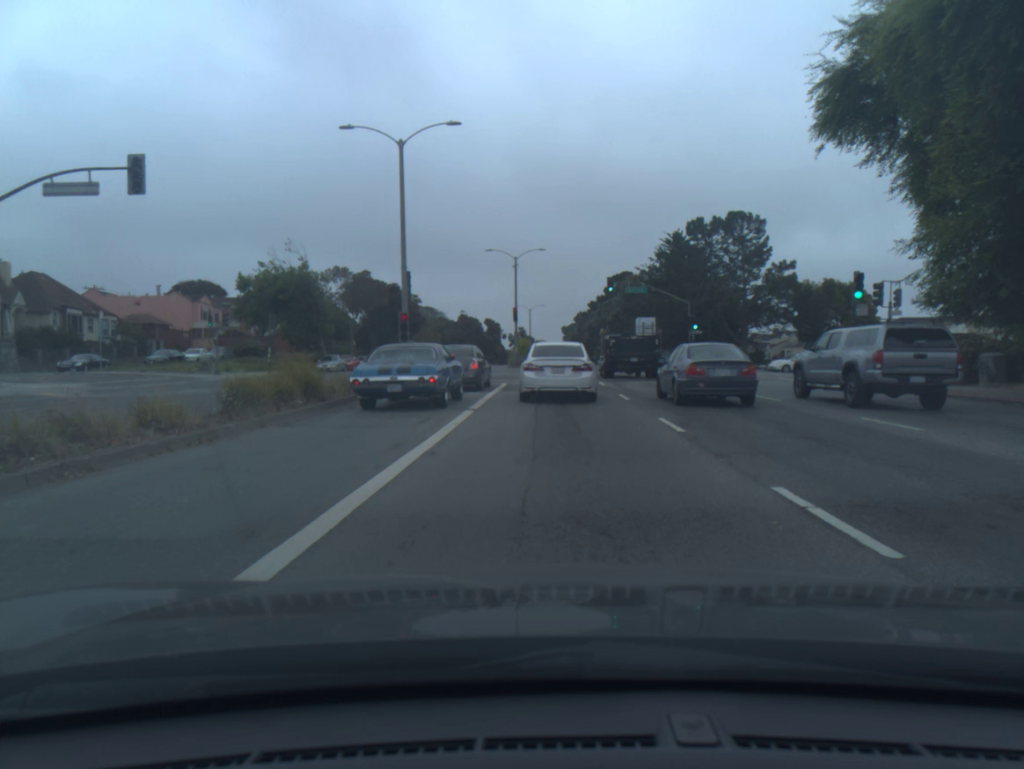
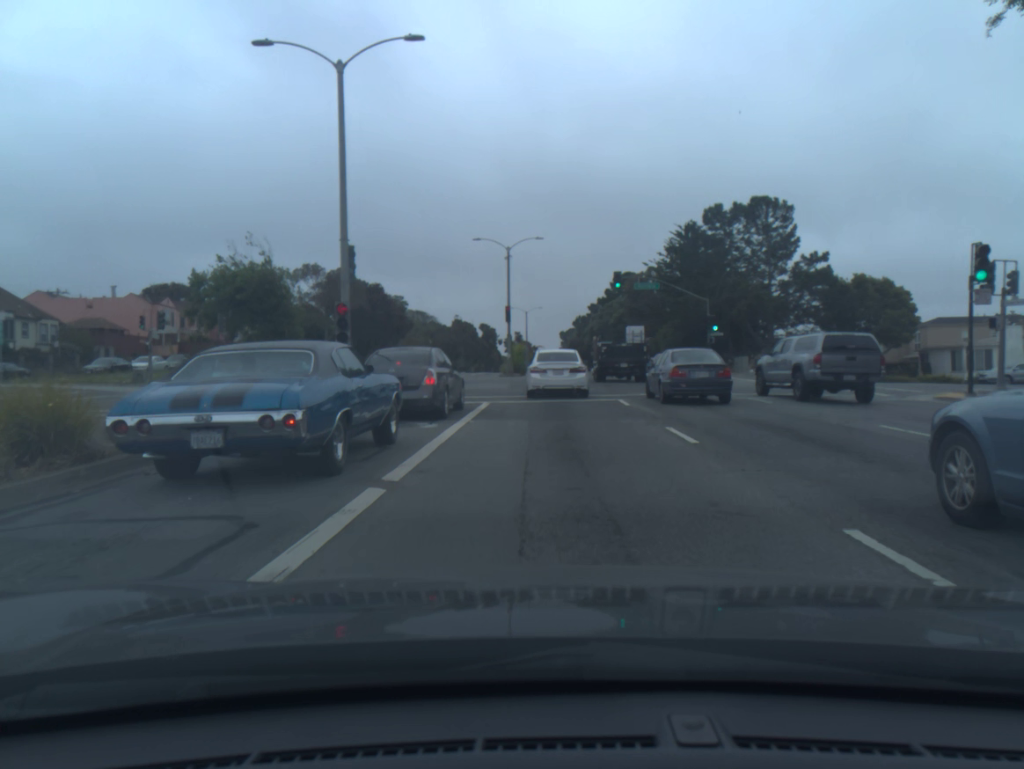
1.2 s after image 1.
(0.0, +8.7) m; +1°
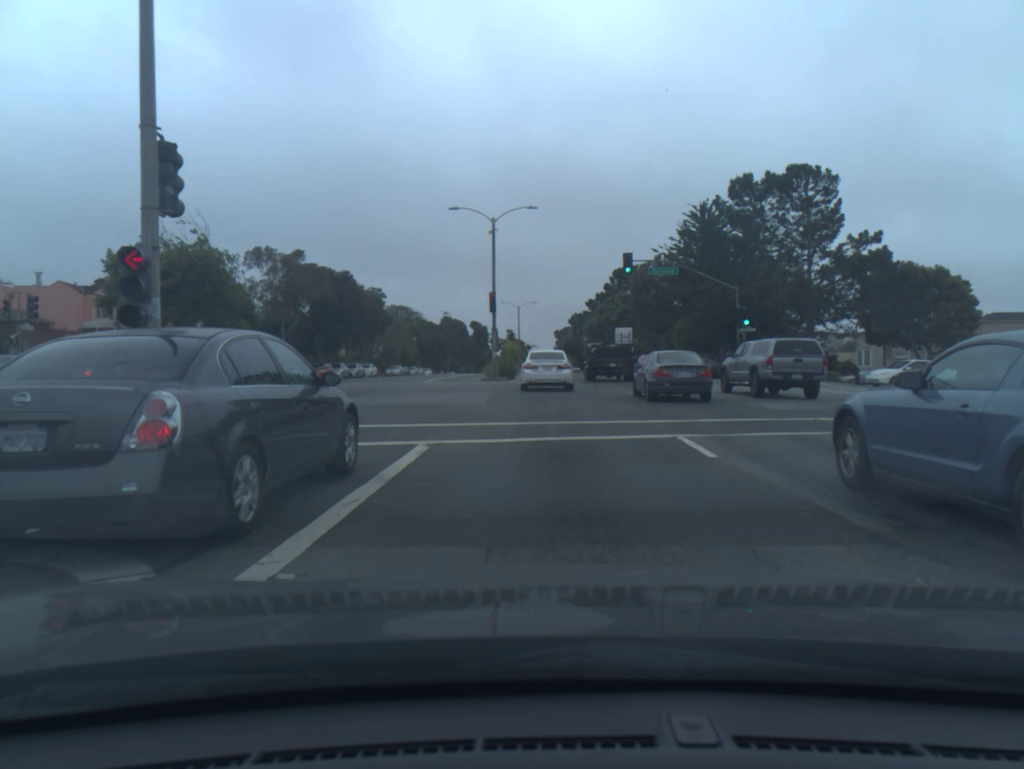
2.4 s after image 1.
(0.0, +10.2) m; 0°
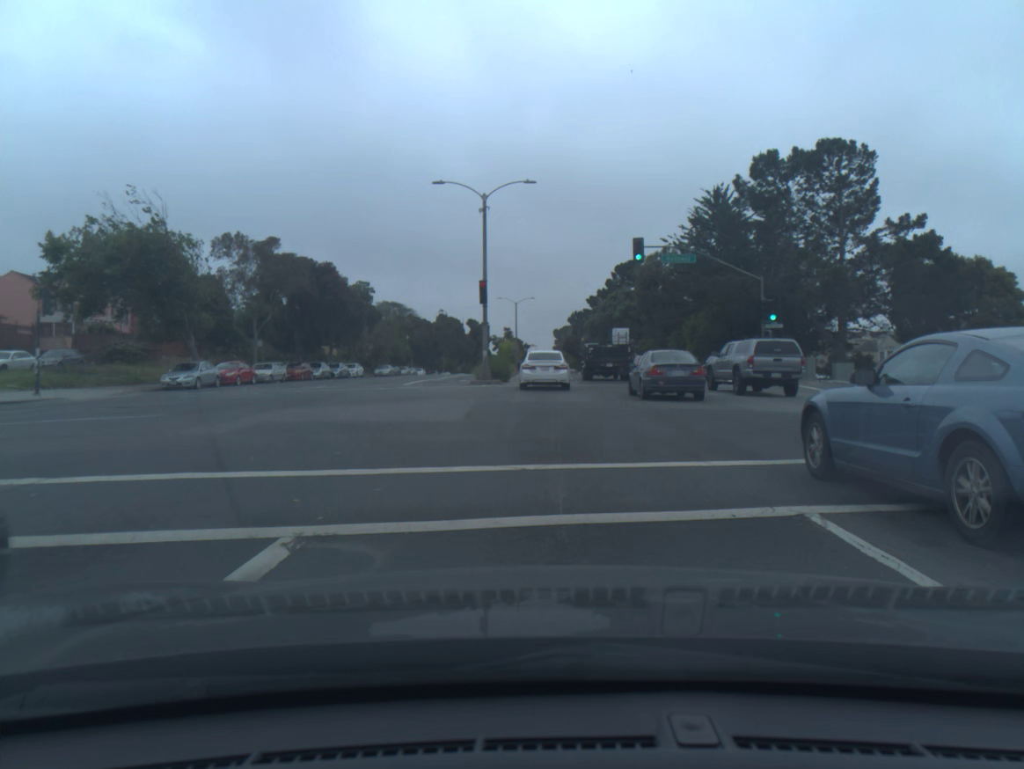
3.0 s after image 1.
(0.0, +5.7) m; 0°
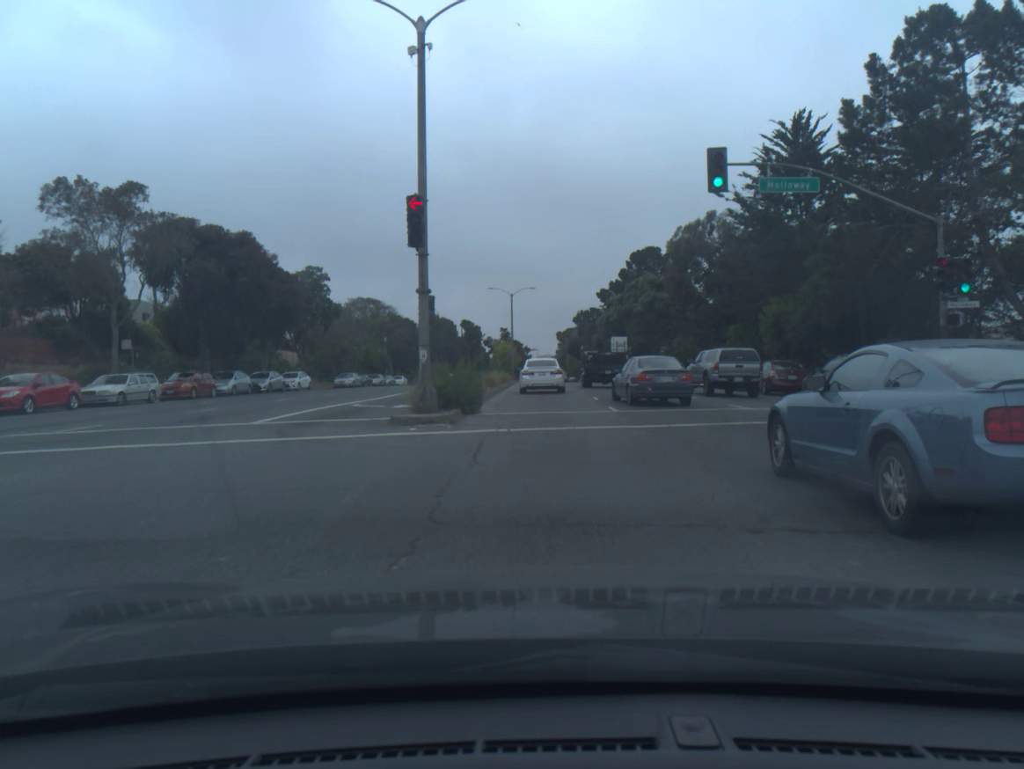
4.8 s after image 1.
(0.0, +18.7) m; 0°
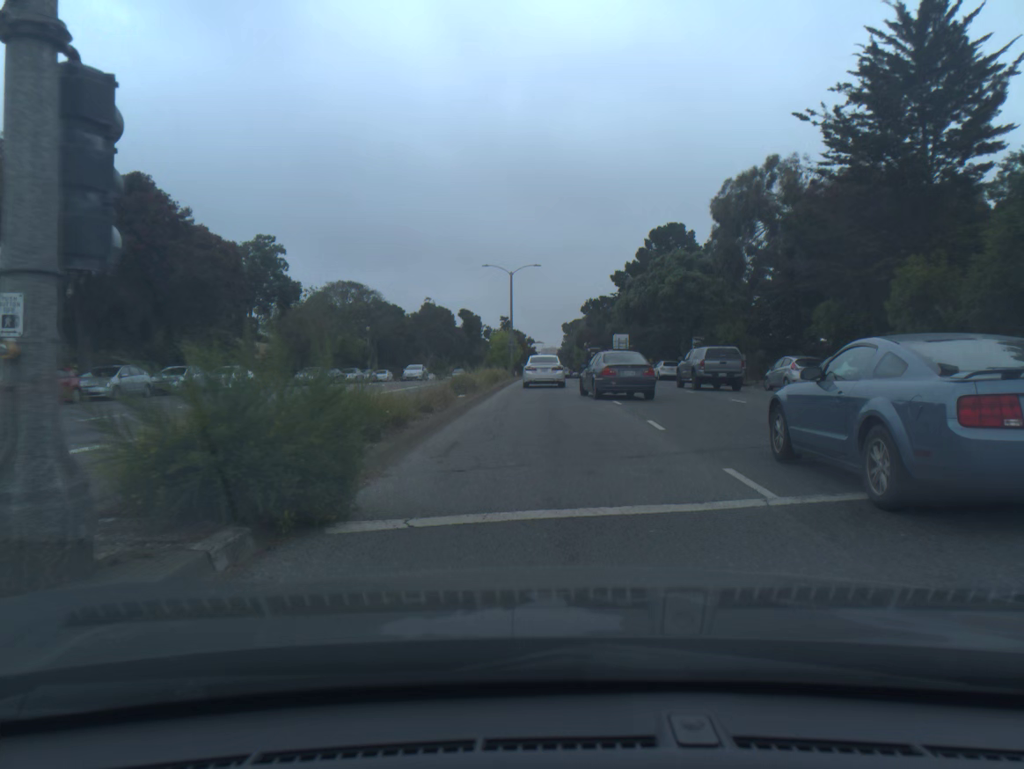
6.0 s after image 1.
(-0.1, +13.0) m; 0°
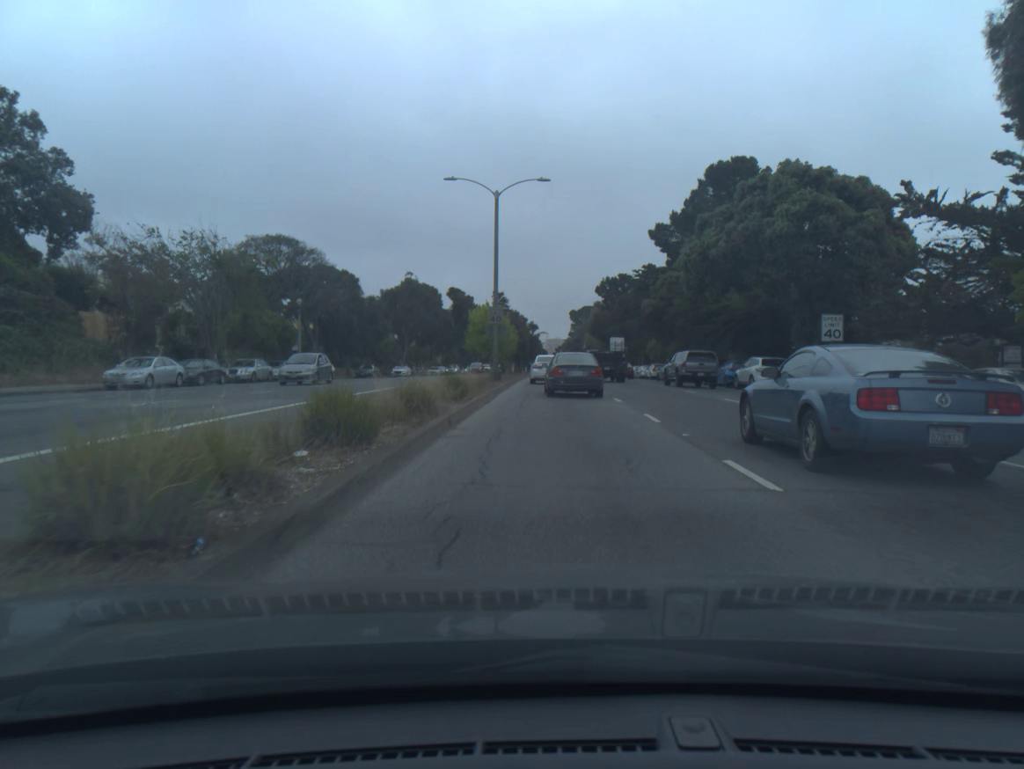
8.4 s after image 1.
(-0.1, +27.4) m; 0°
